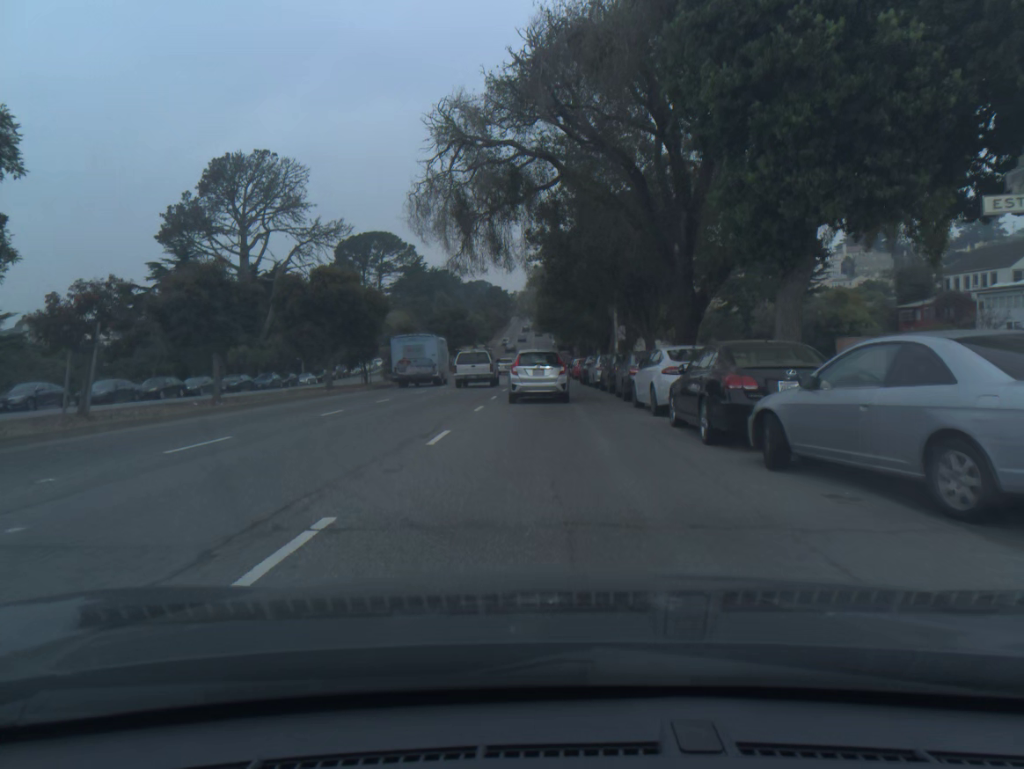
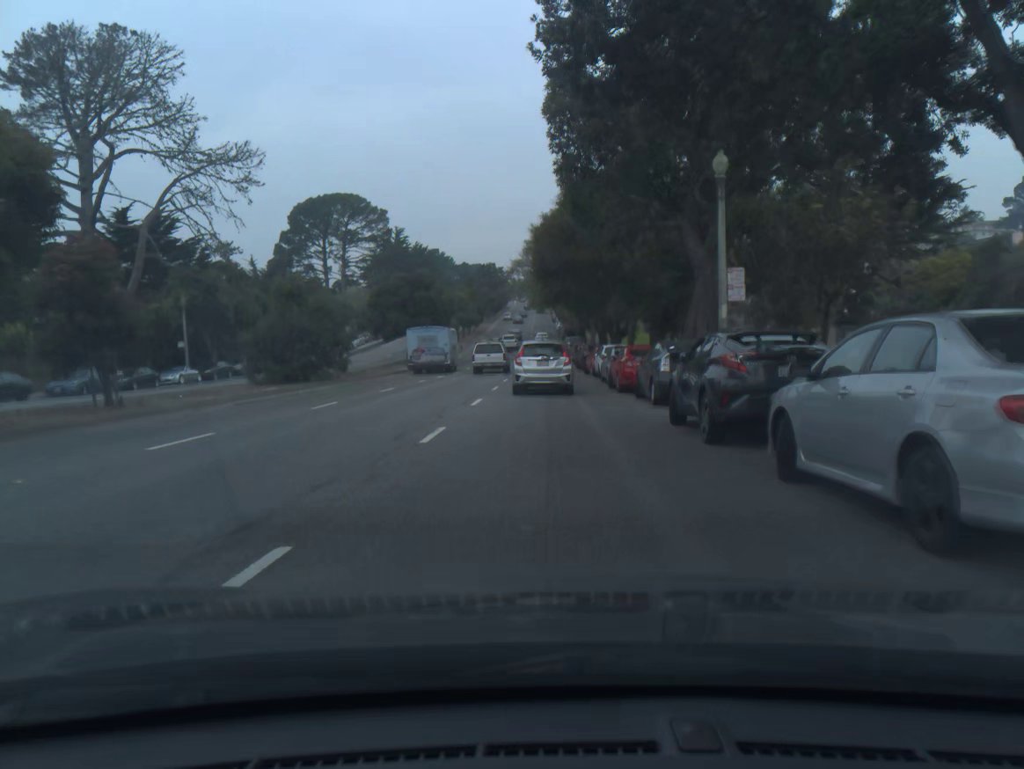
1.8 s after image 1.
(-0.1, +29.6) m; 0°
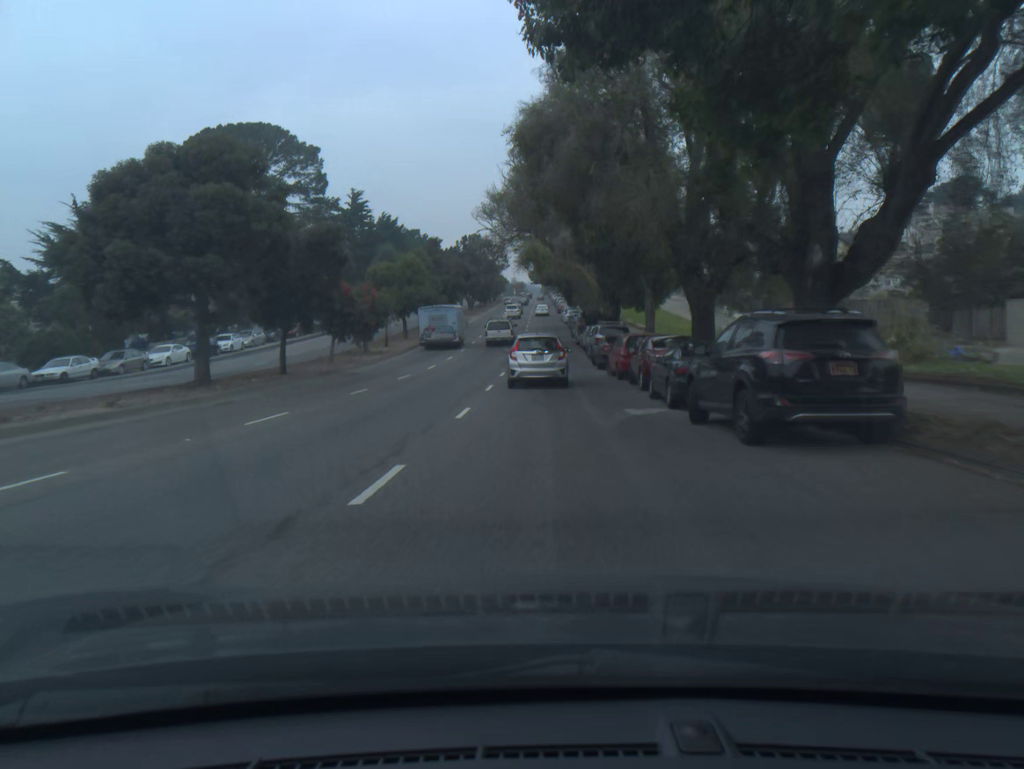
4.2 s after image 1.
(0.0, +39.9) m; 0°
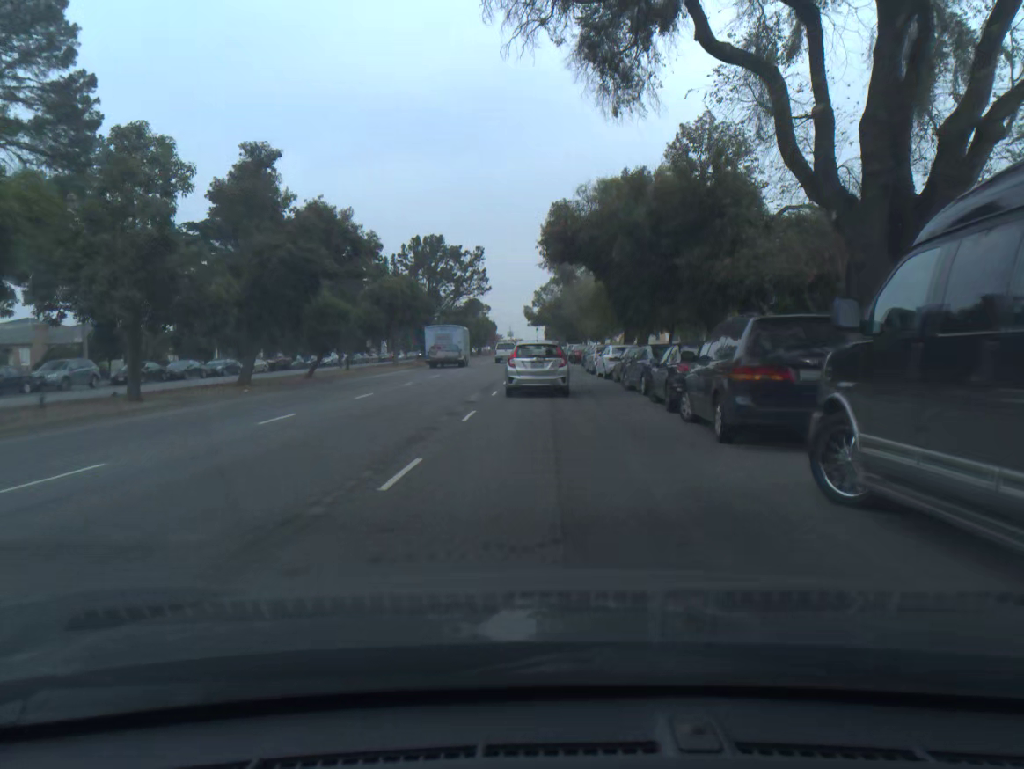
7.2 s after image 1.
(0.0, +50.3) m; 0°
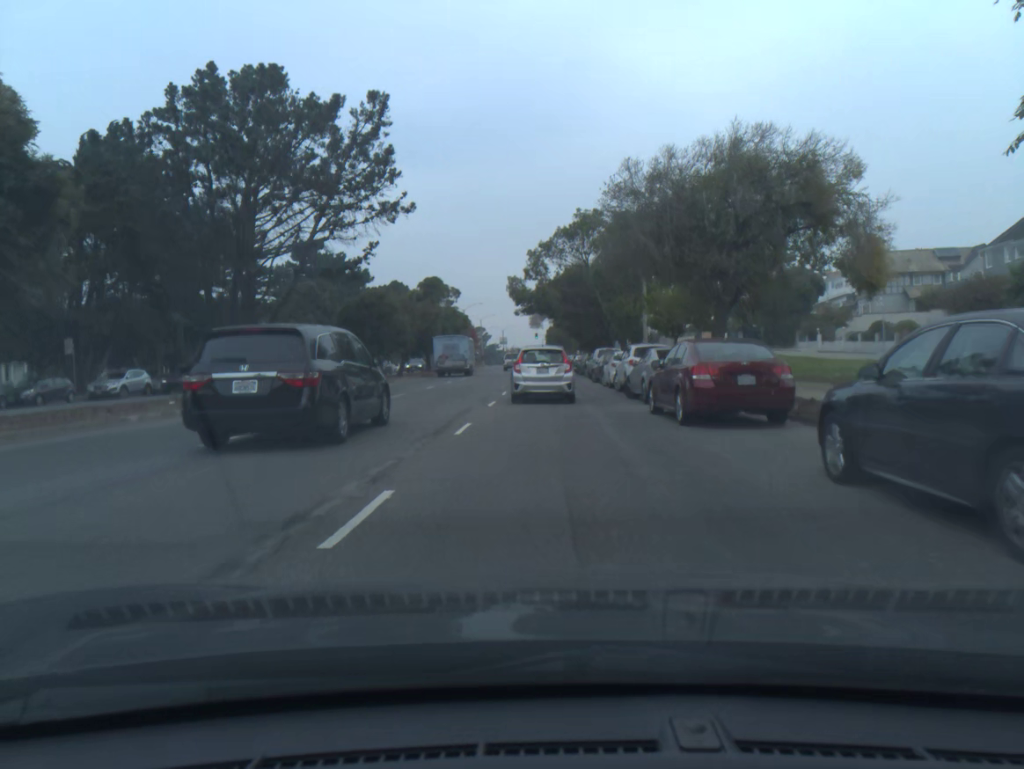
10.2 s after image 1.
(0.0, +45.8) m; 0°
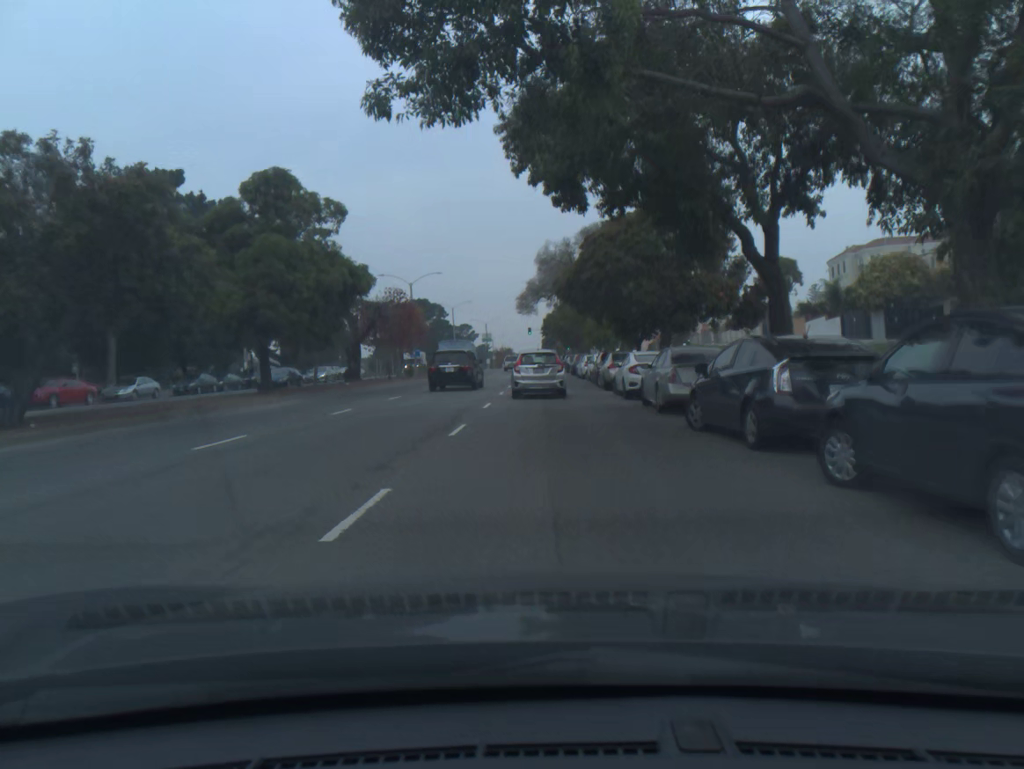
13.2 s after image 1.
(+0.1, +42.7) m; 0°
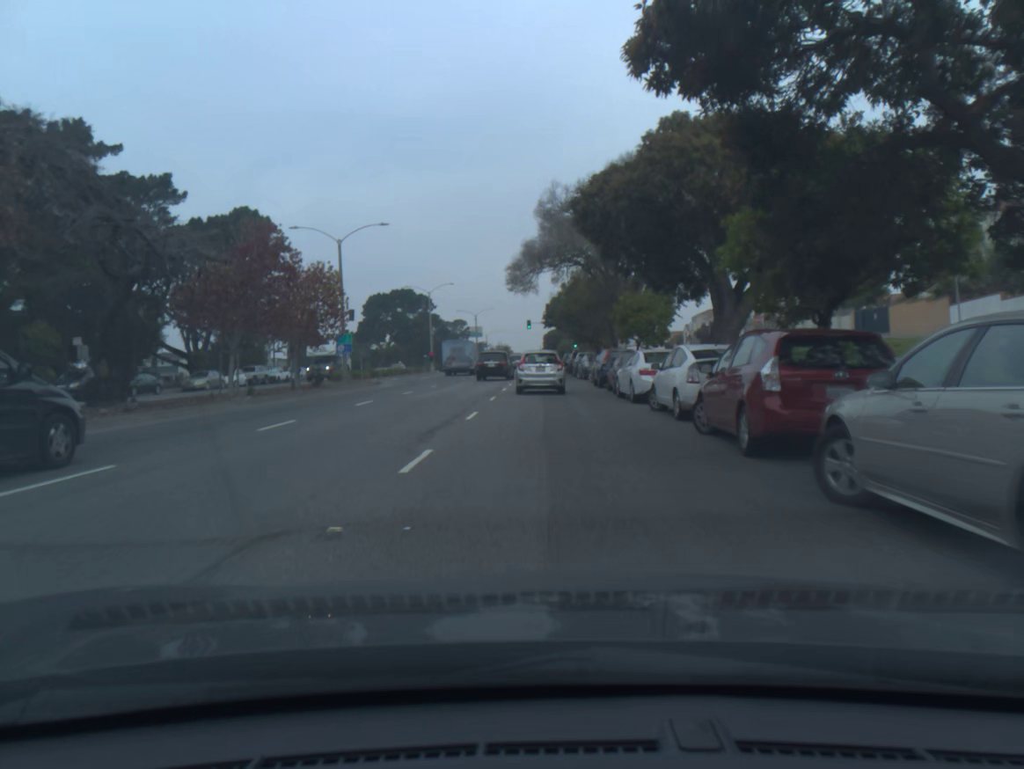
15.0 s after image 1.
(-0.1, +25.9) m; 0°
